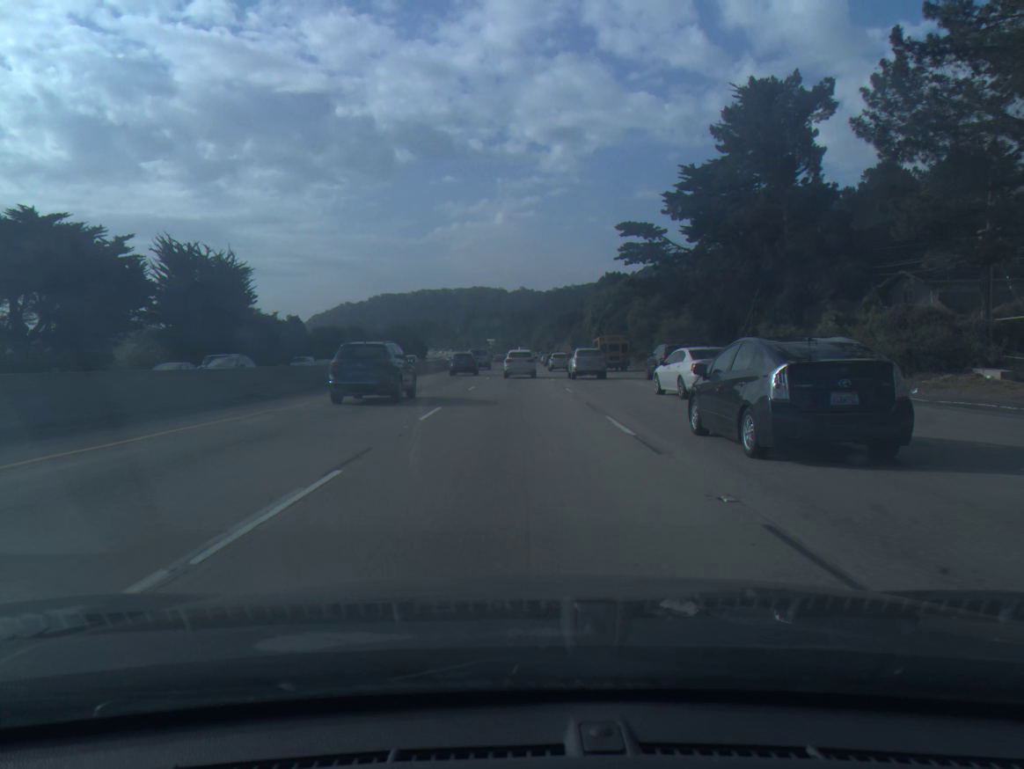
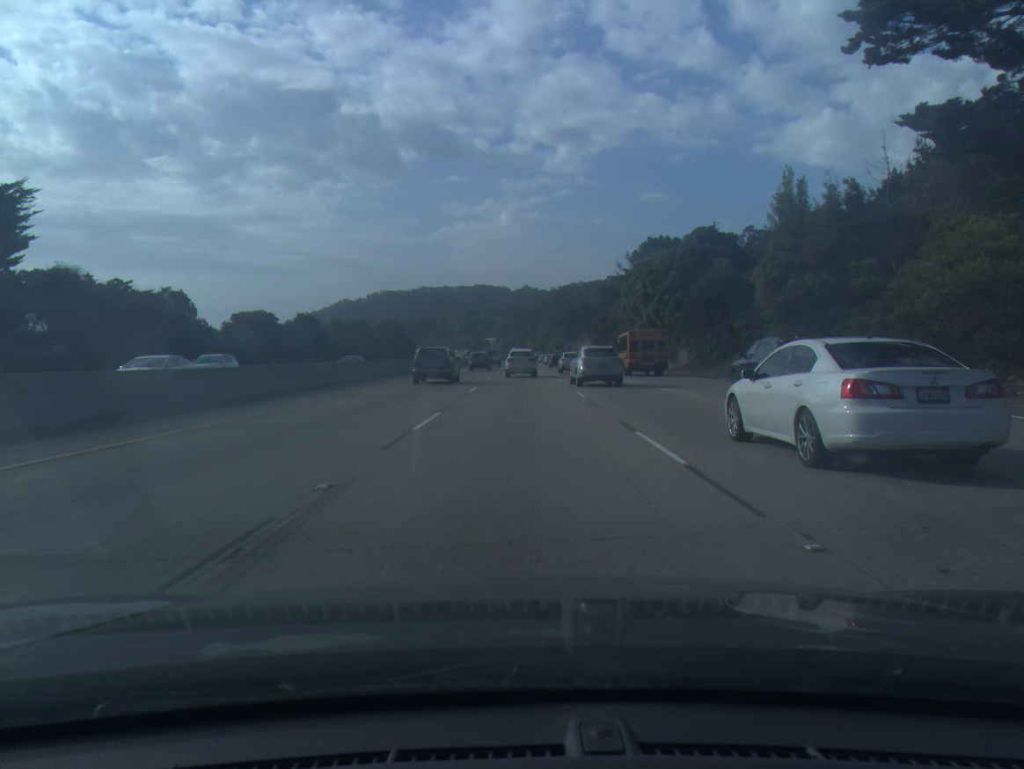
(0.0, +45.4) m; 0°
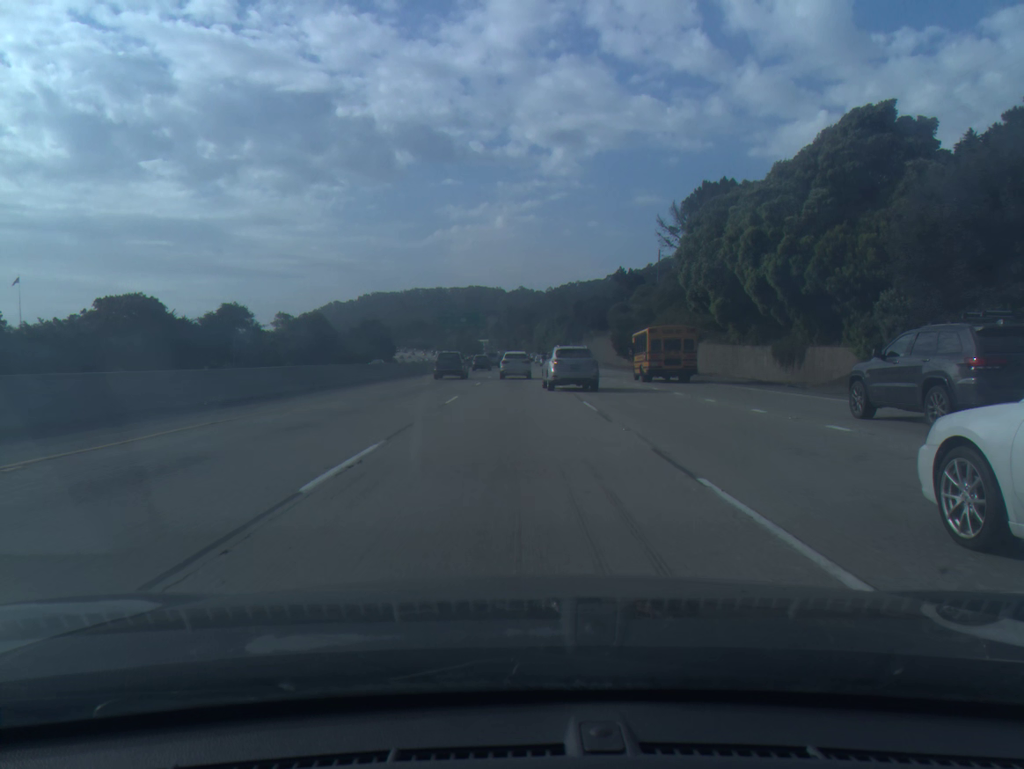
(+0.2, +34.3) m; 0°
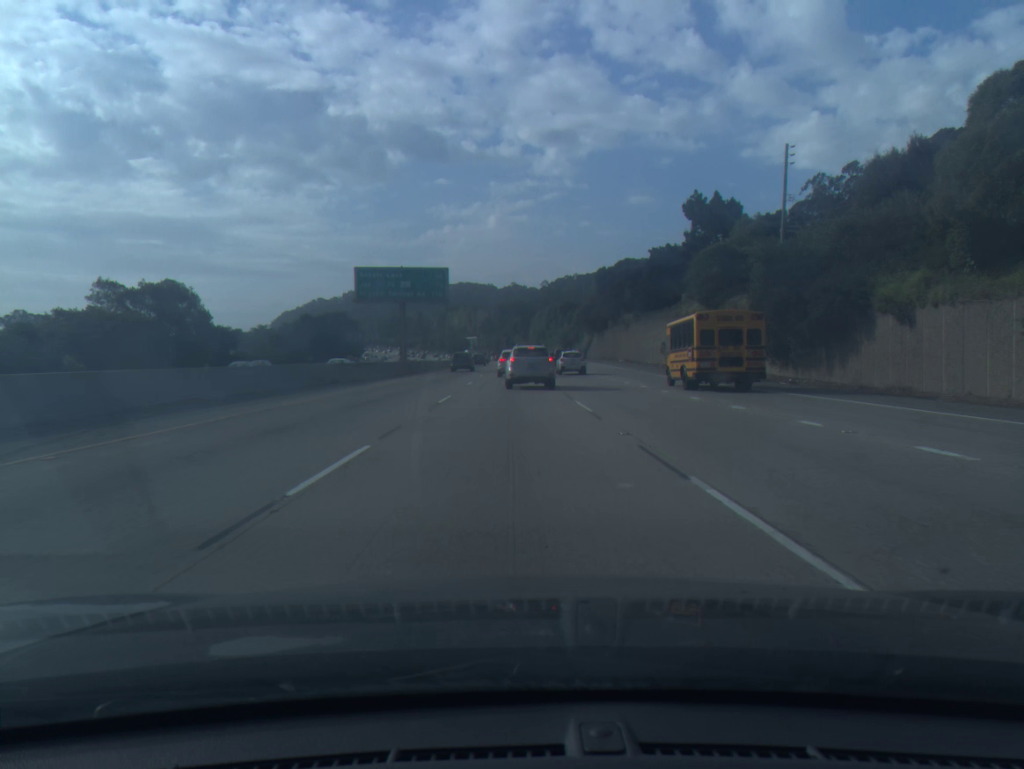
(-0.1, +57.6) m; 0°
